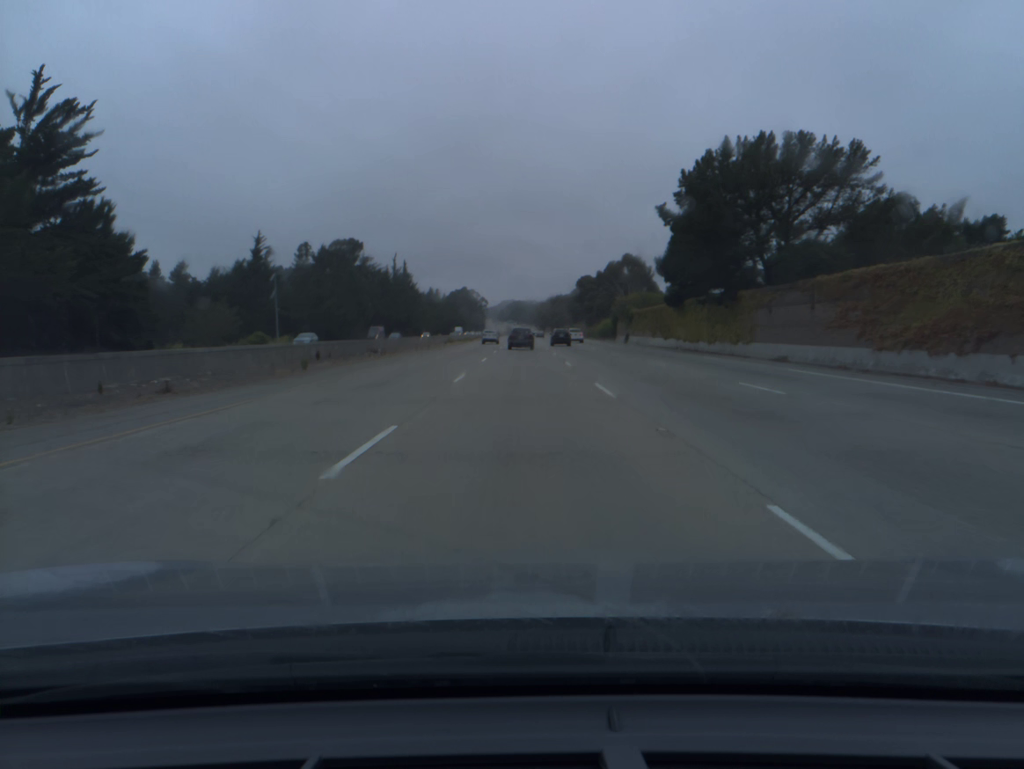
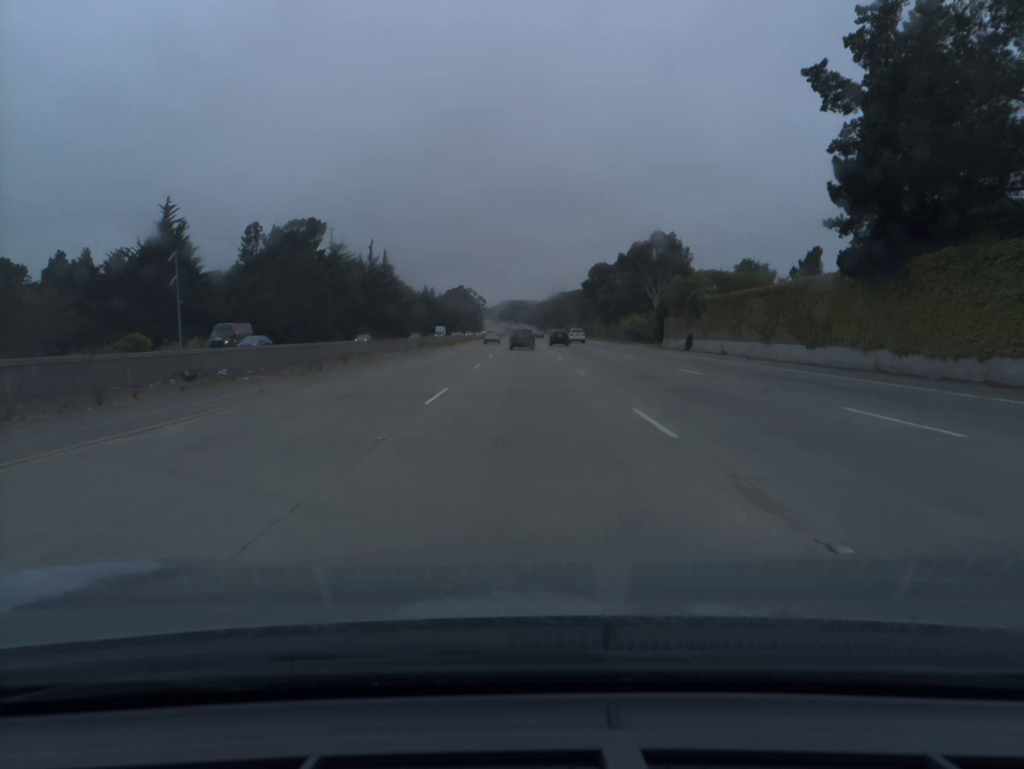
(0.0, +36.1) m; 0°
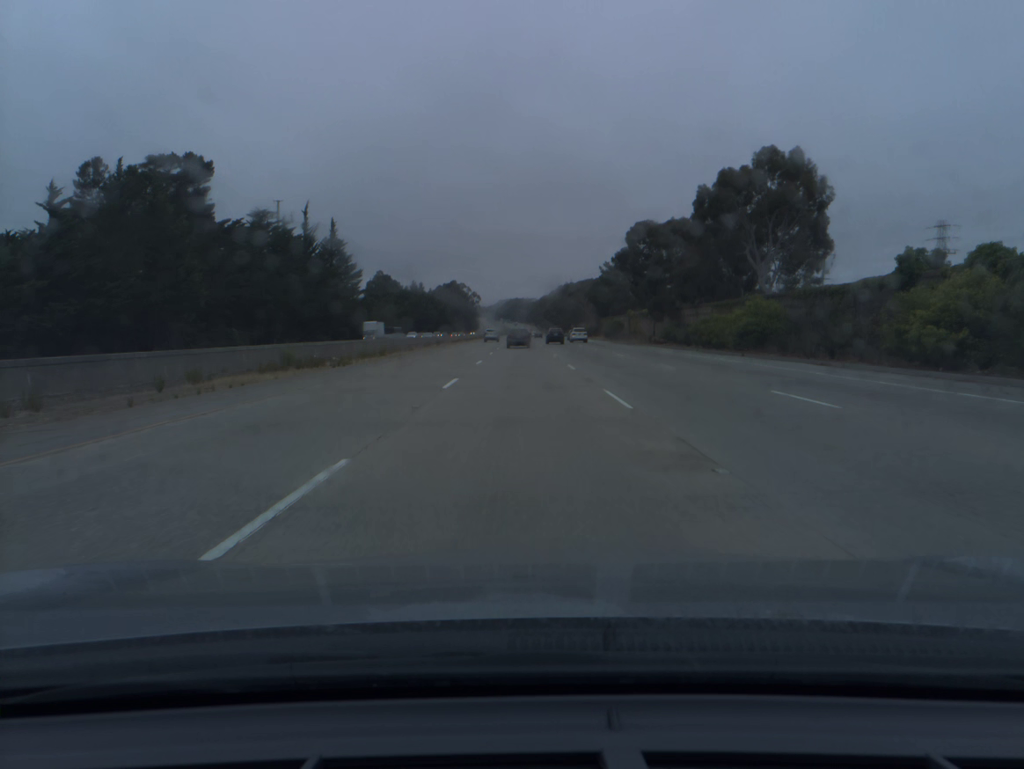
(+0.1, +54.6) m; 0°
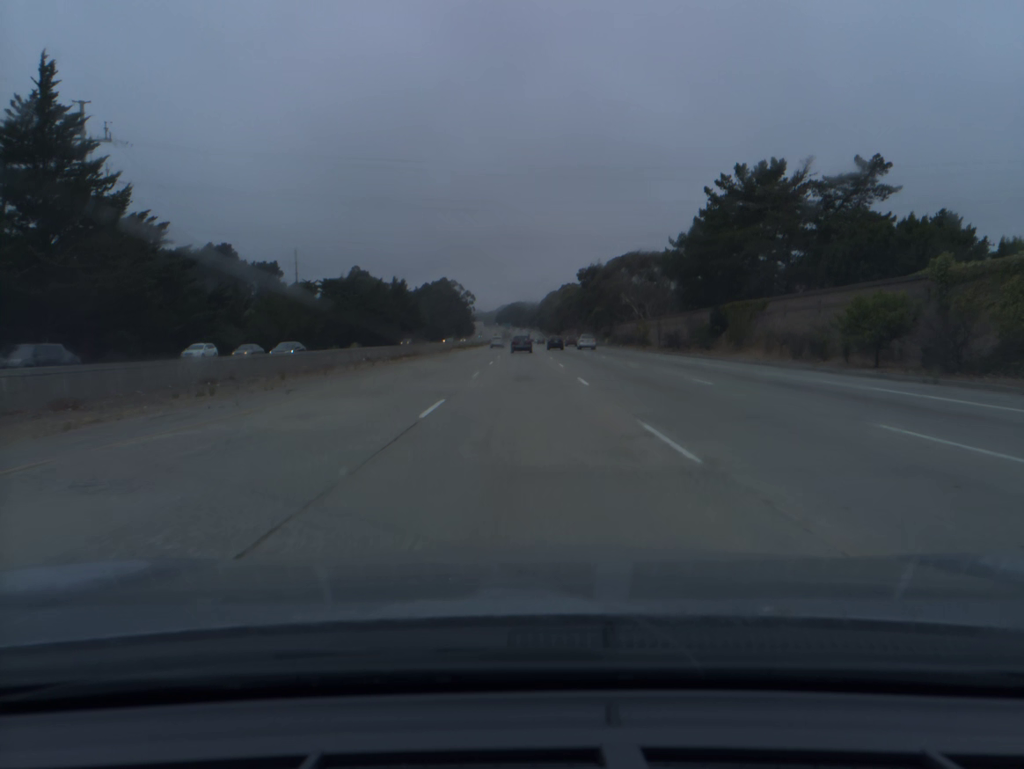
(-0.2, +92.7) m; 0°
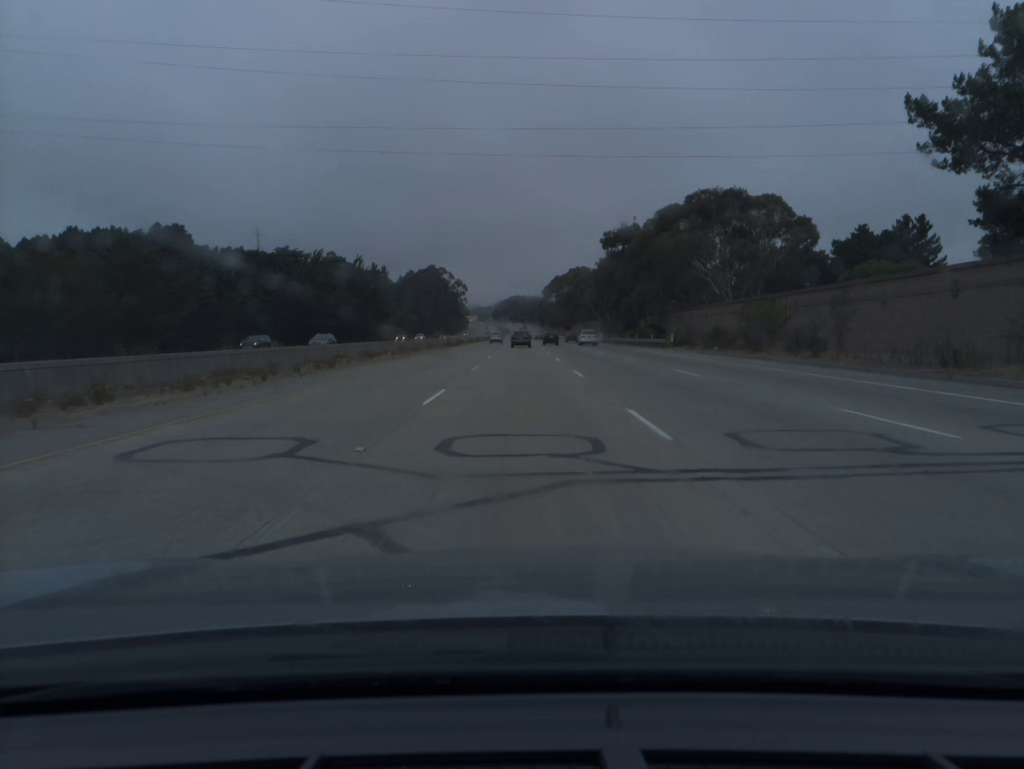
(+0.1, +57.1) m; 0°
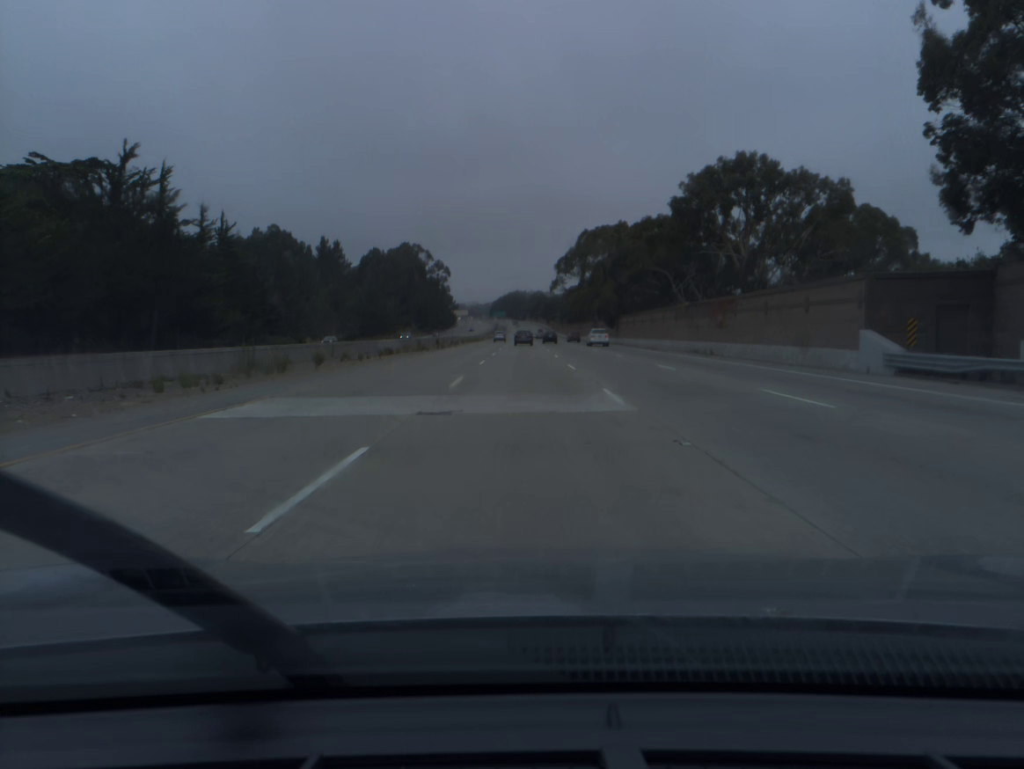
(-0.1, +97.3) m; 0°
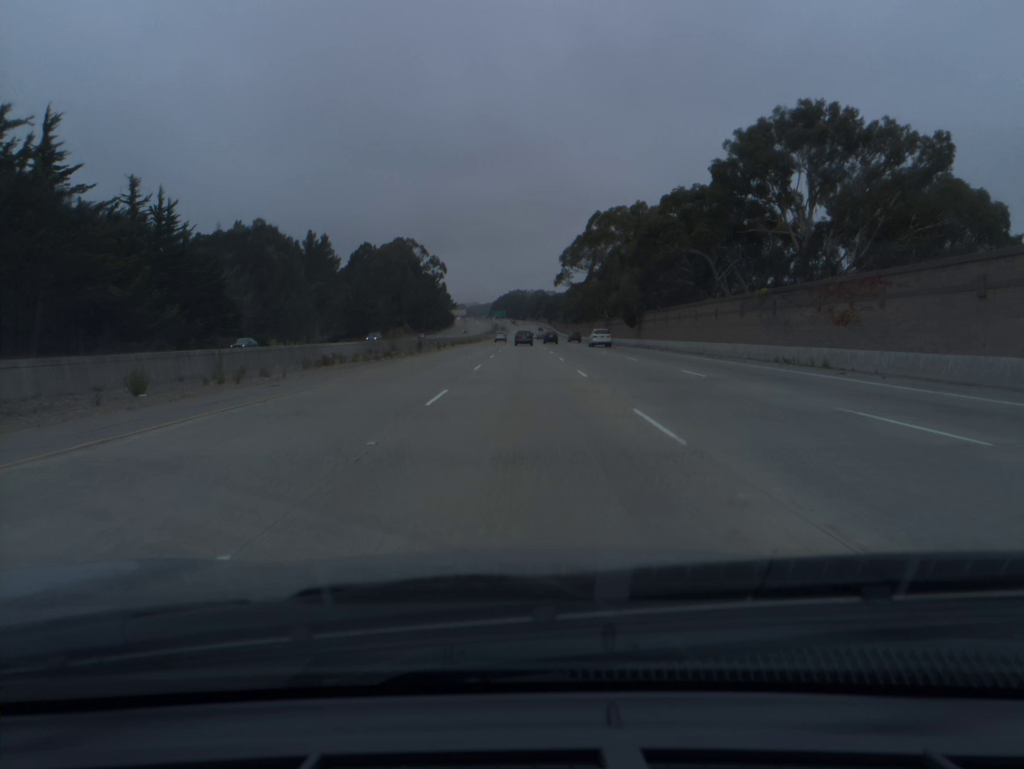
(0.0, +19.6) m; 0°
